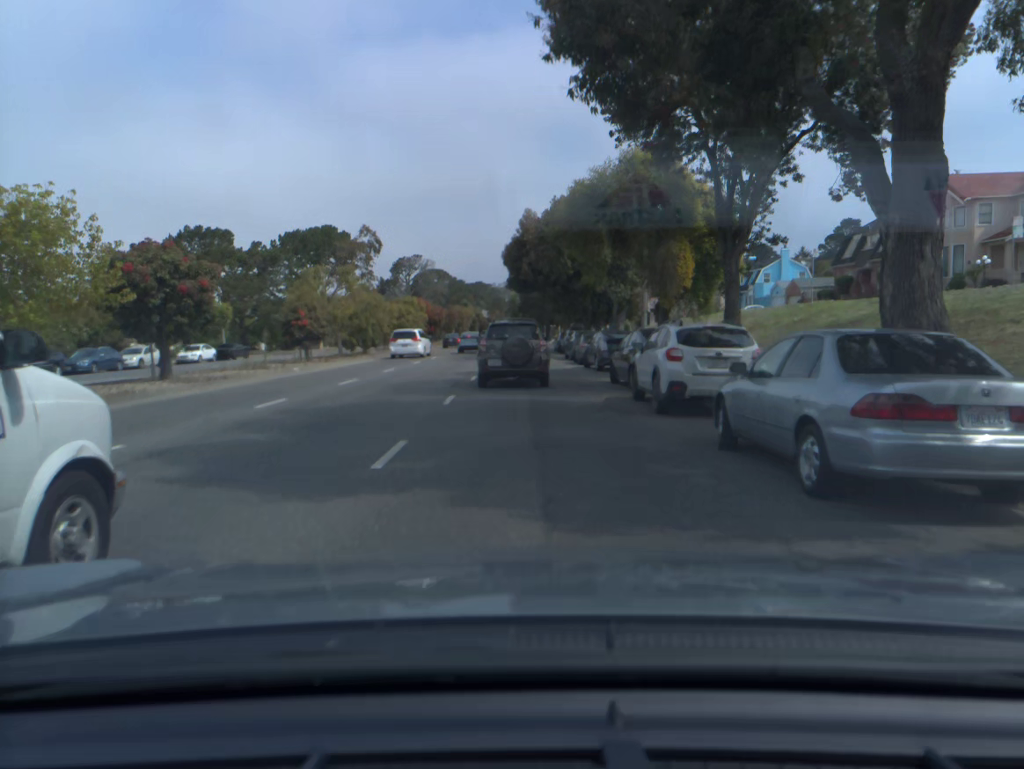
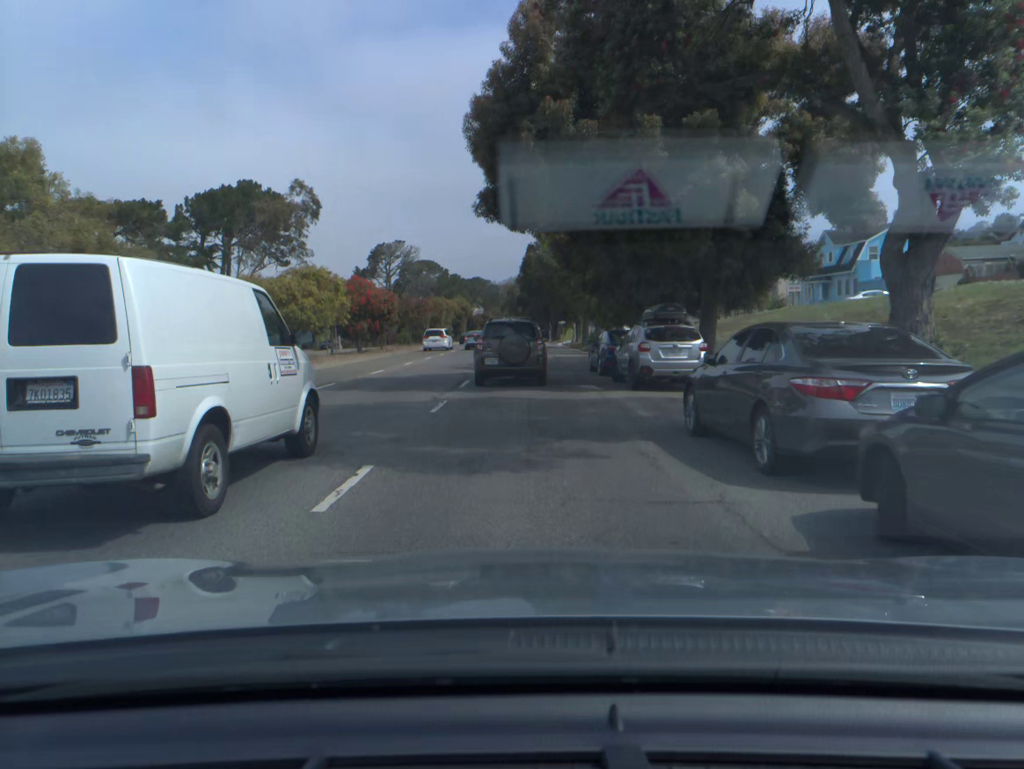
(0.0, +31.3) m; 0°
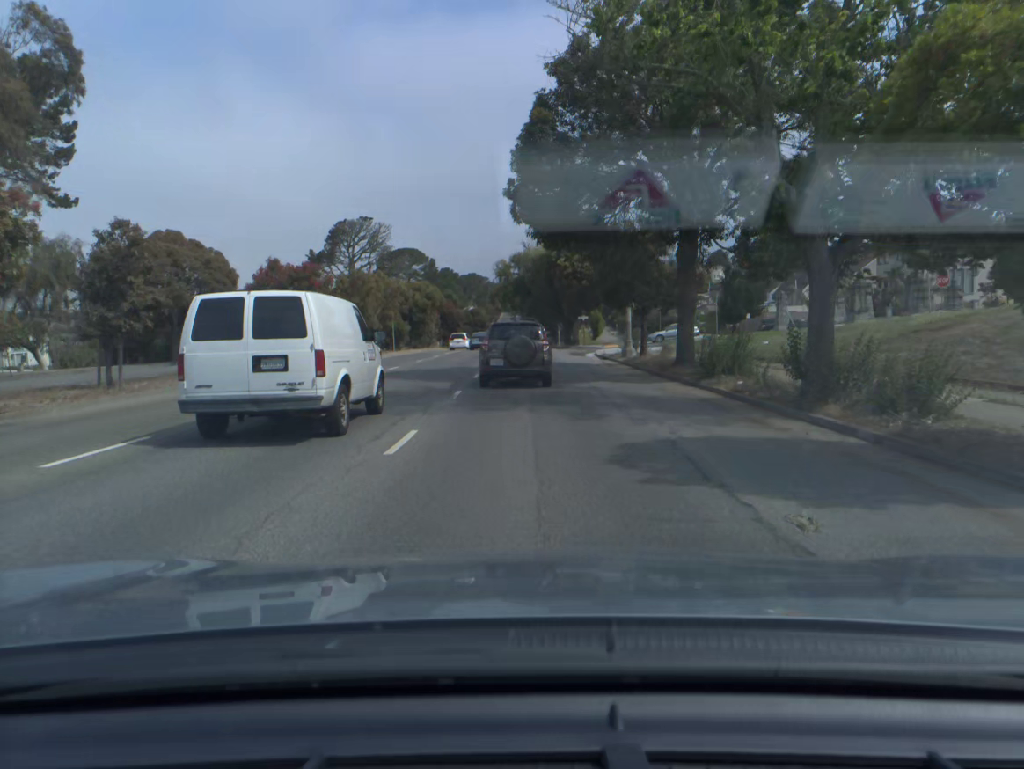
(-0.2, +40.5) m; 0°
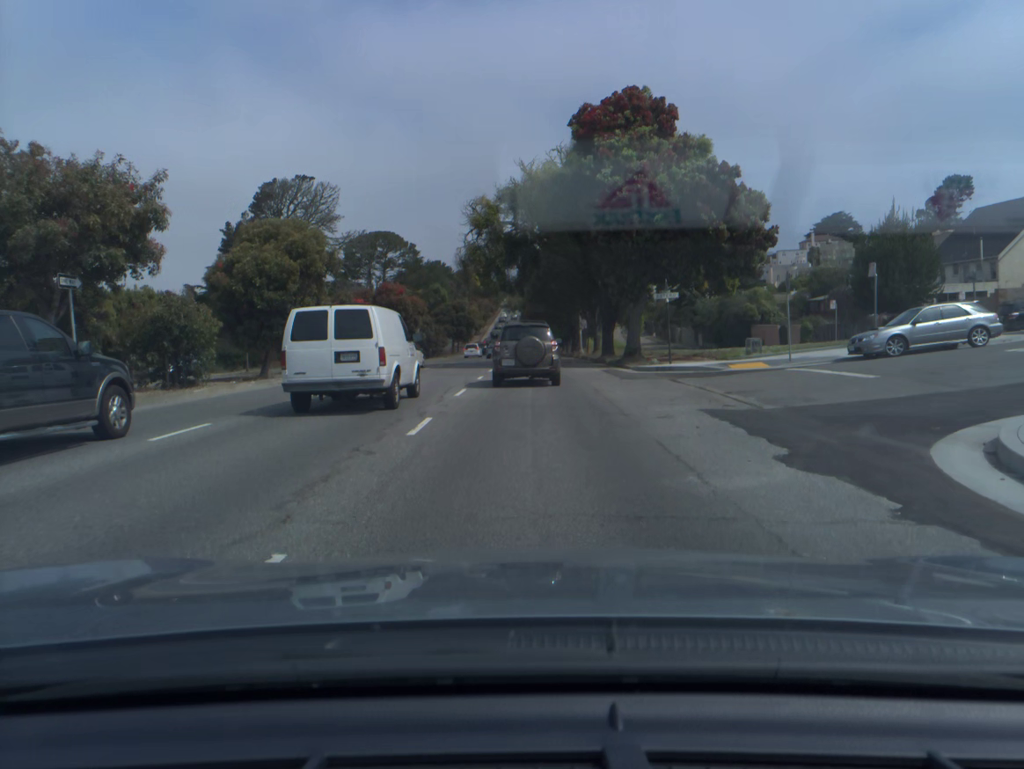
(0.0, +41.7) m; 0°
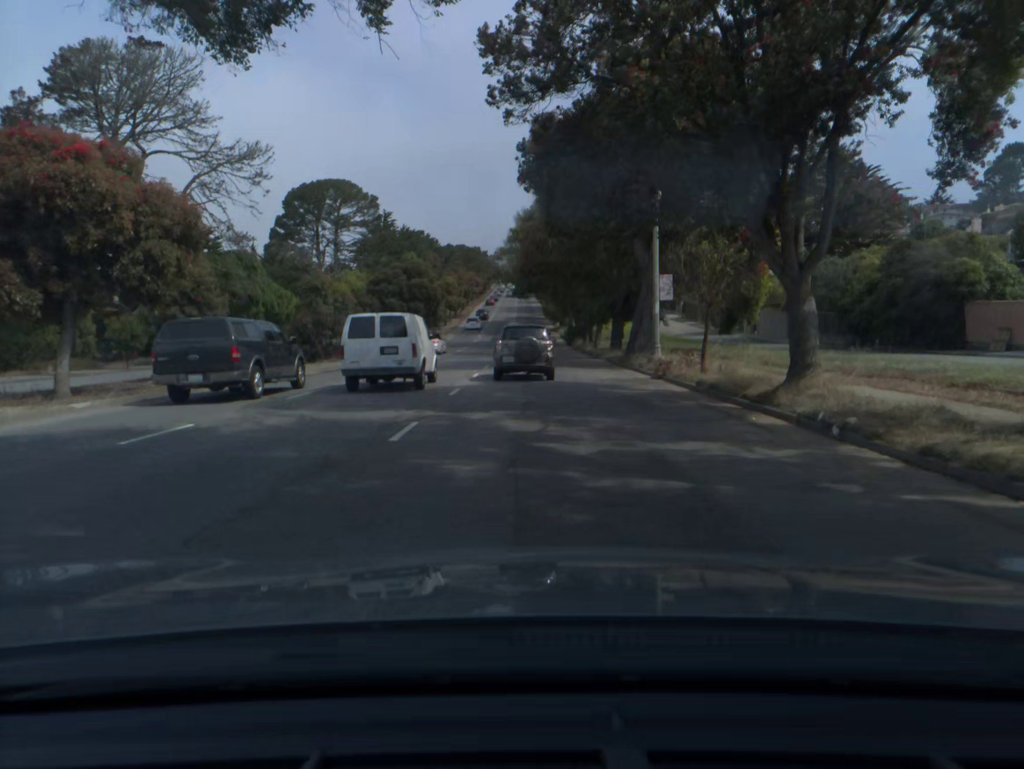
(+0.1, +43.6) m; 0°
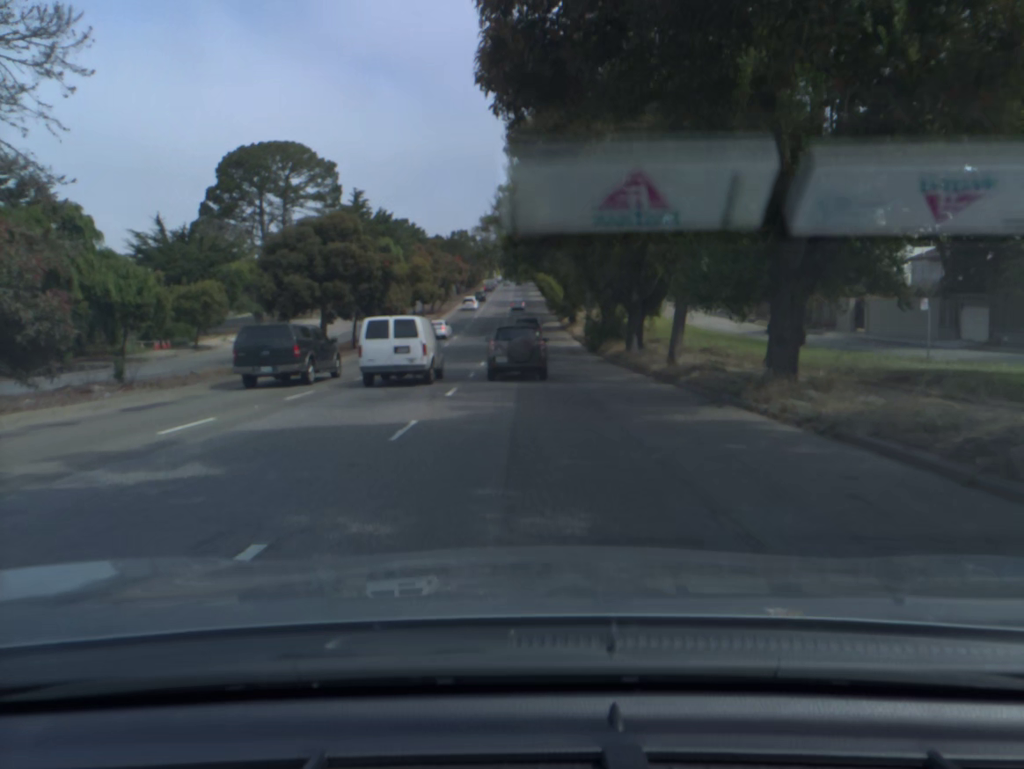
(+0.1, +28.5) m; 0°
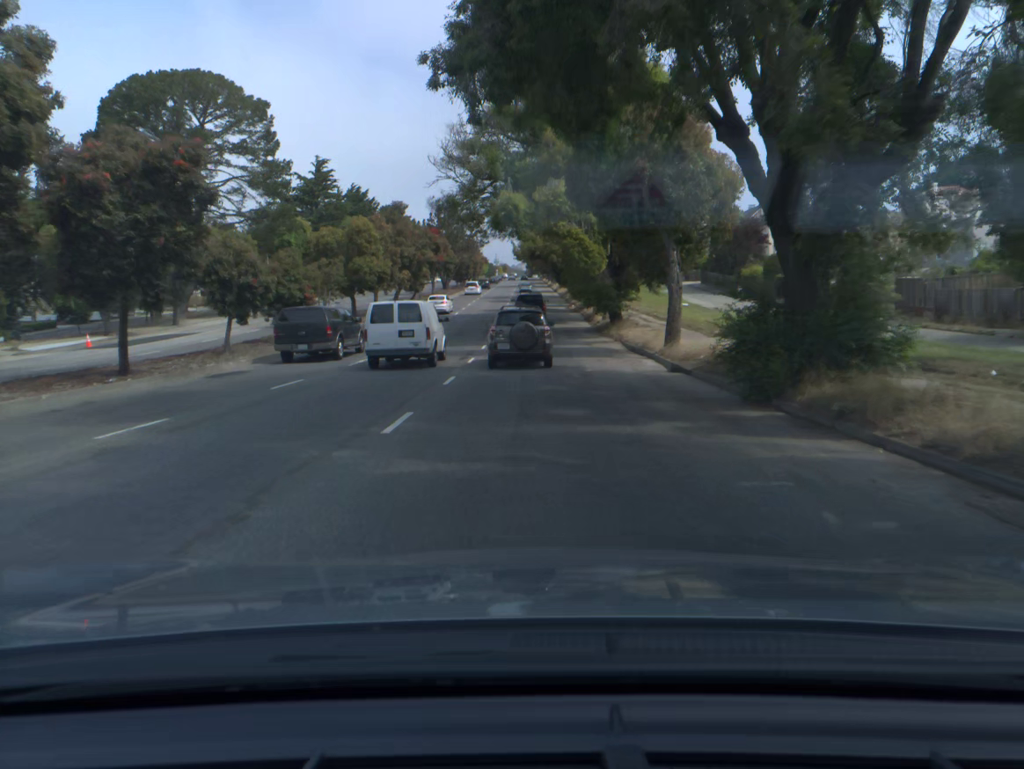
(-0.1, +30.0) m; 0°
